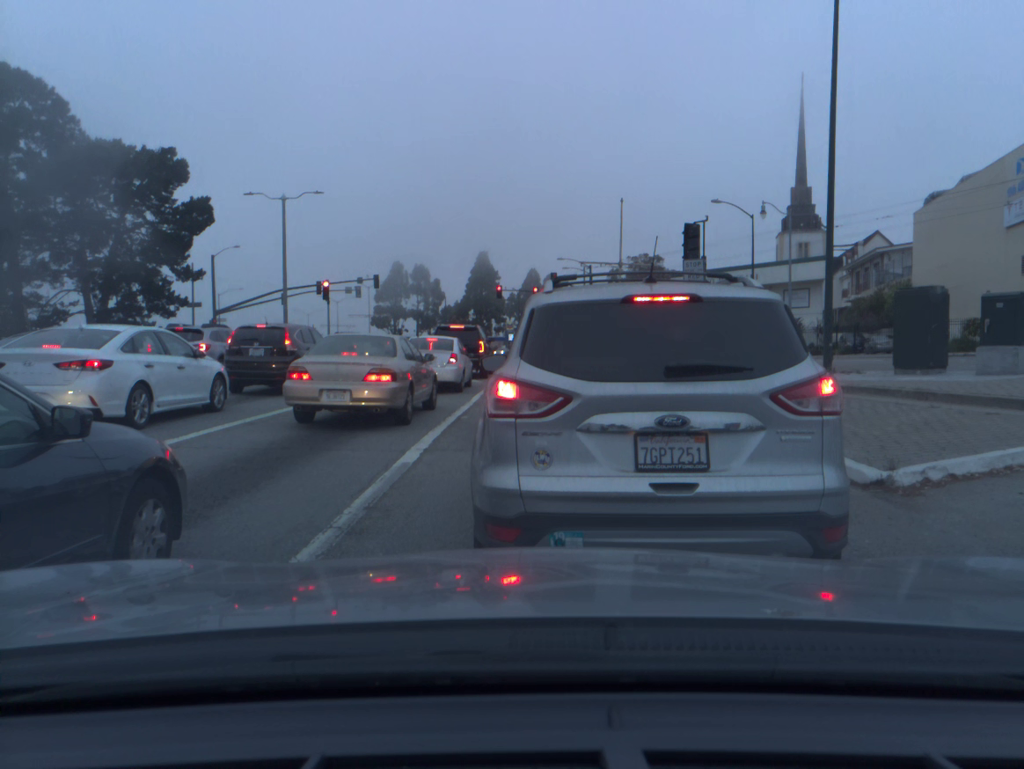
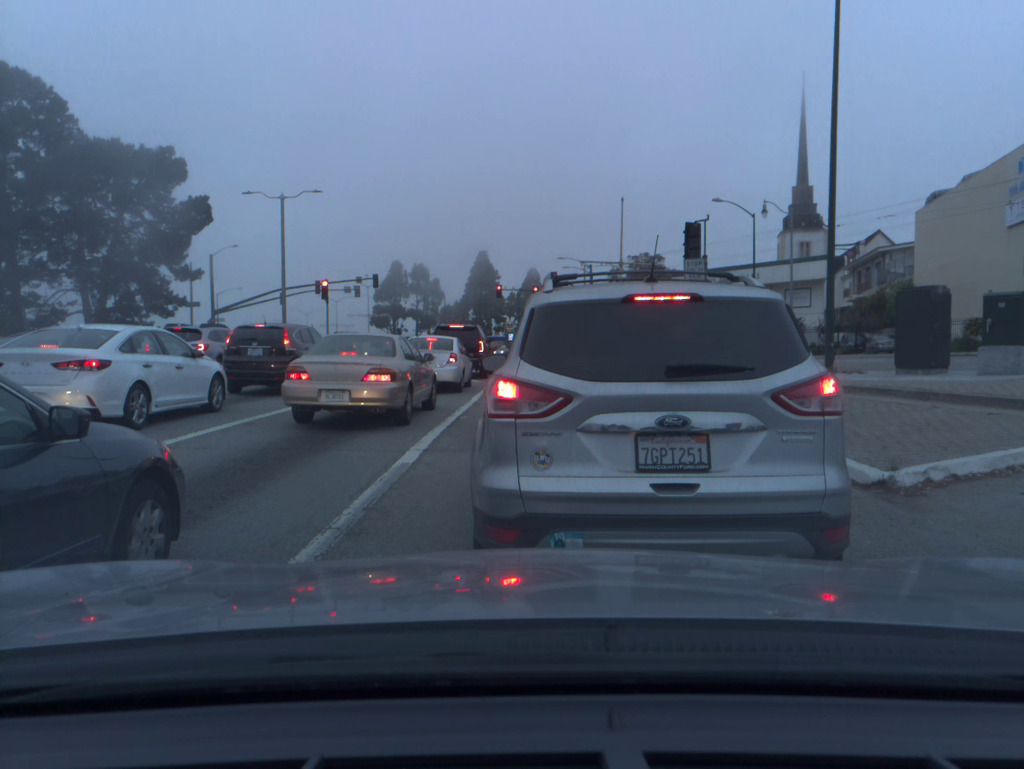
(0.0, 0.0) m; 0°
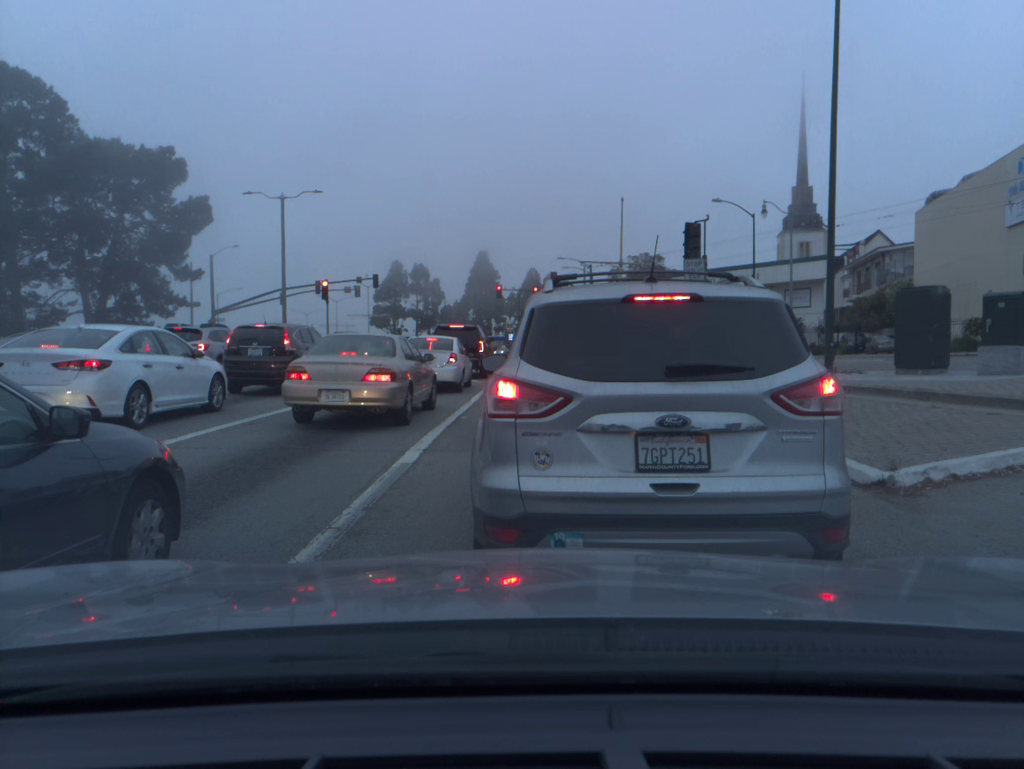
(0.0, 0.0) m; 0°
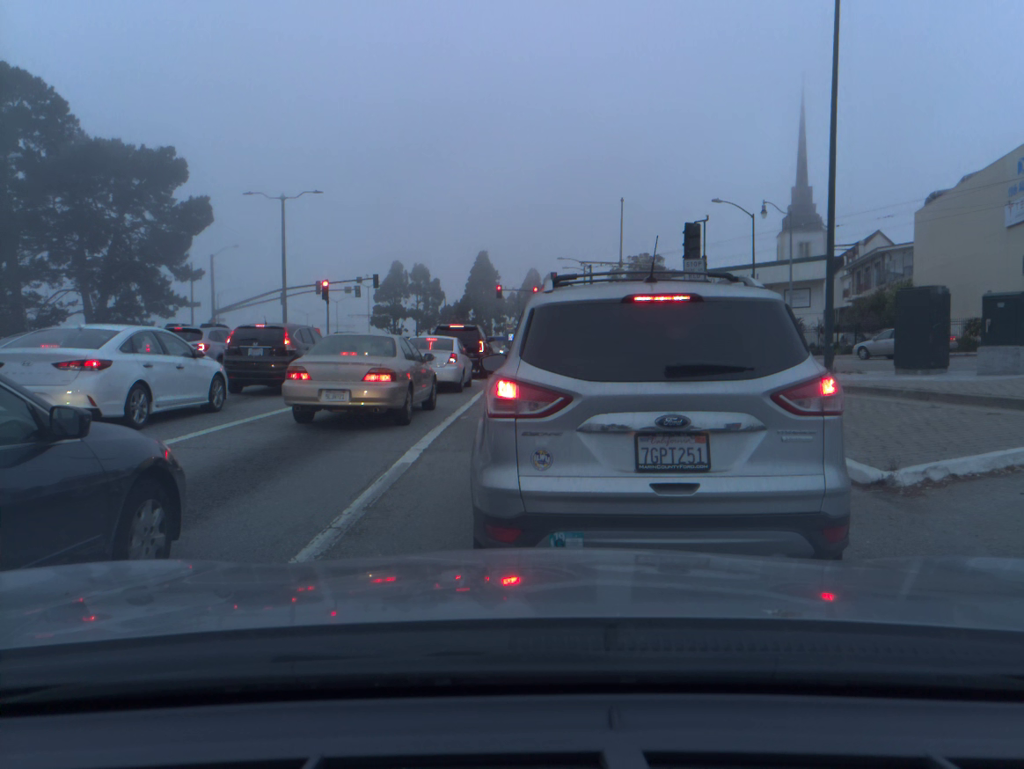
(0.0, 0.0) m; 0°
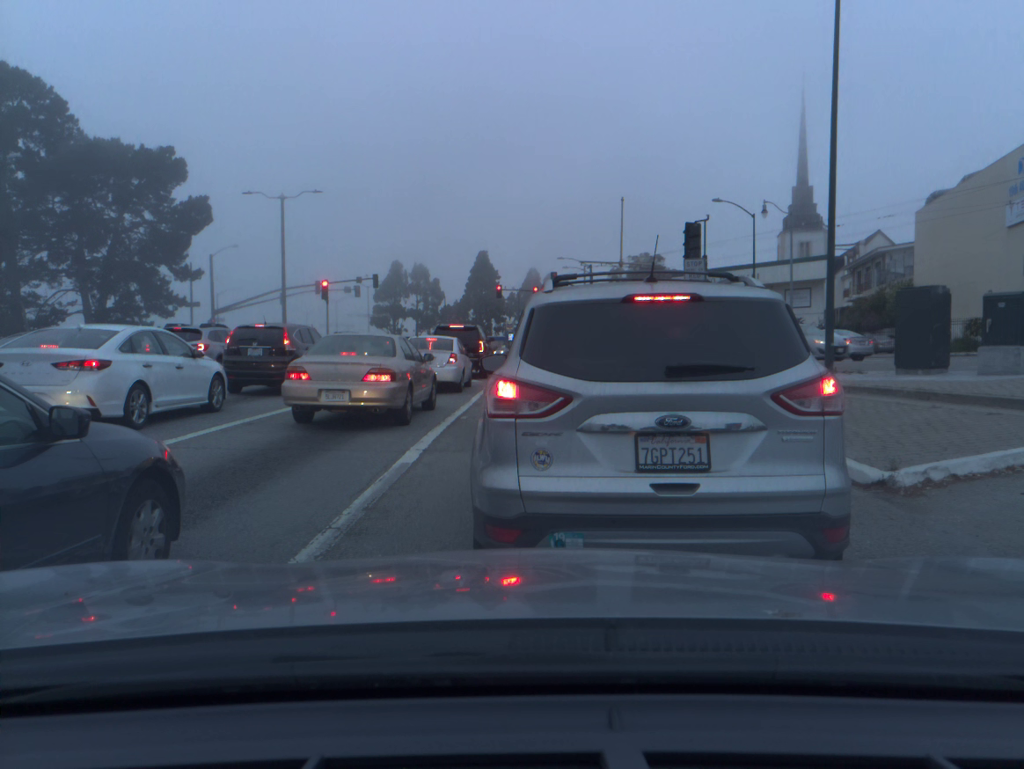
(0.0, 0.0) m; 0°
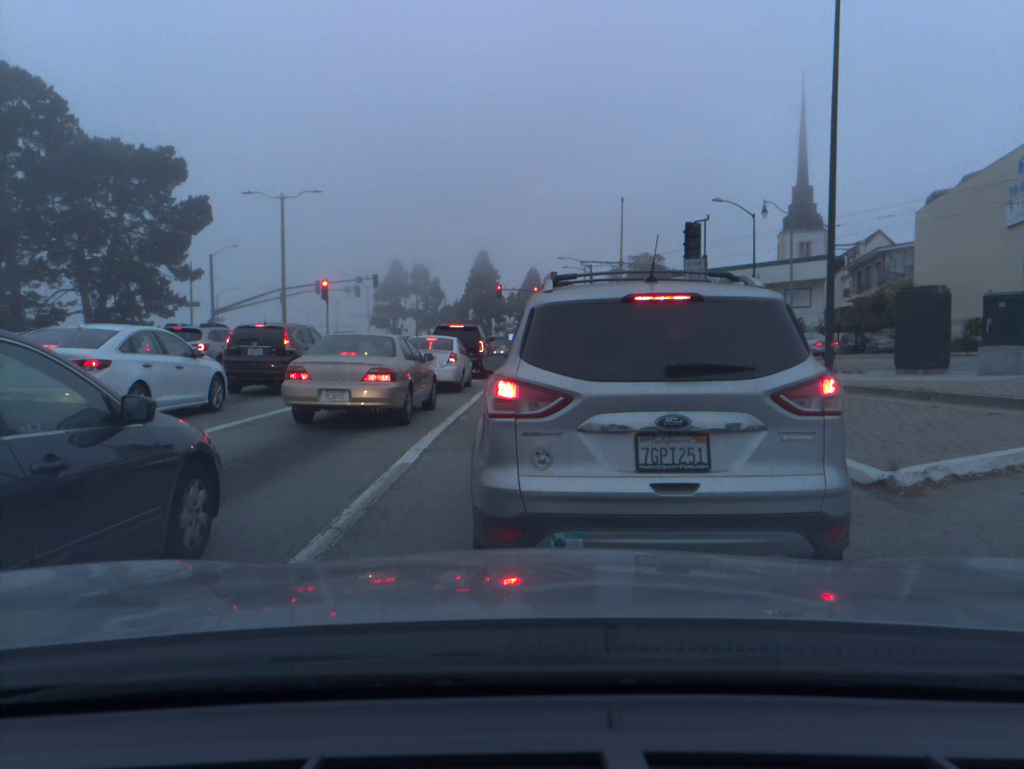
(0.0, 0.0) m; 0°
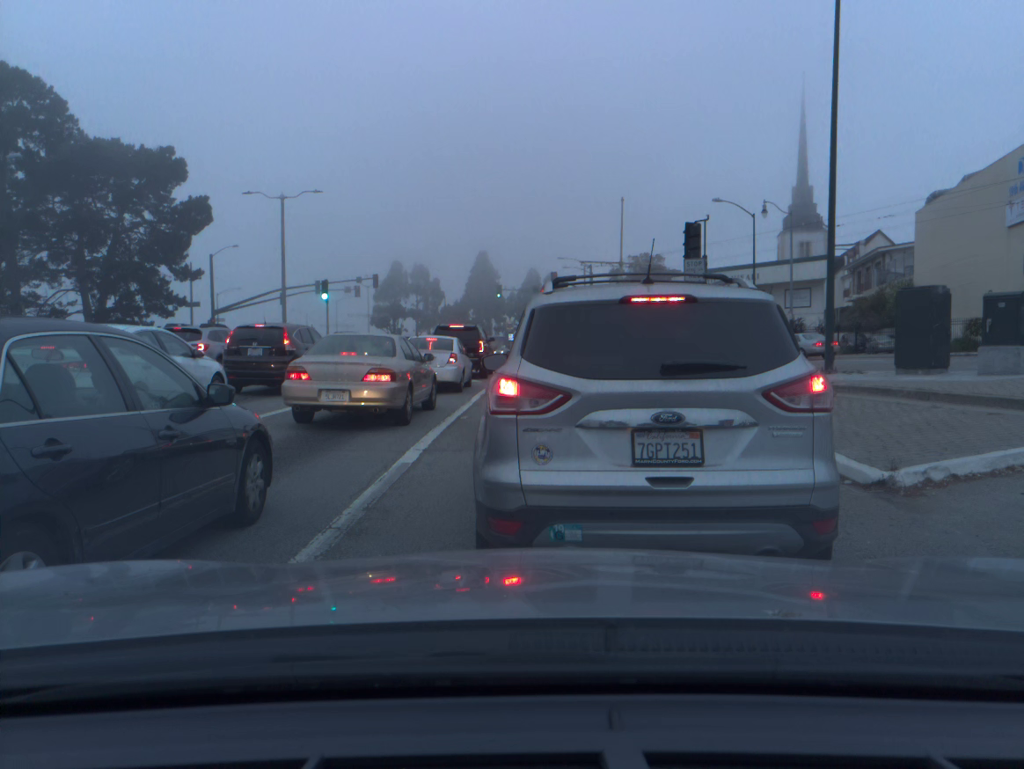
(0.0, 0.0) m; 0°
